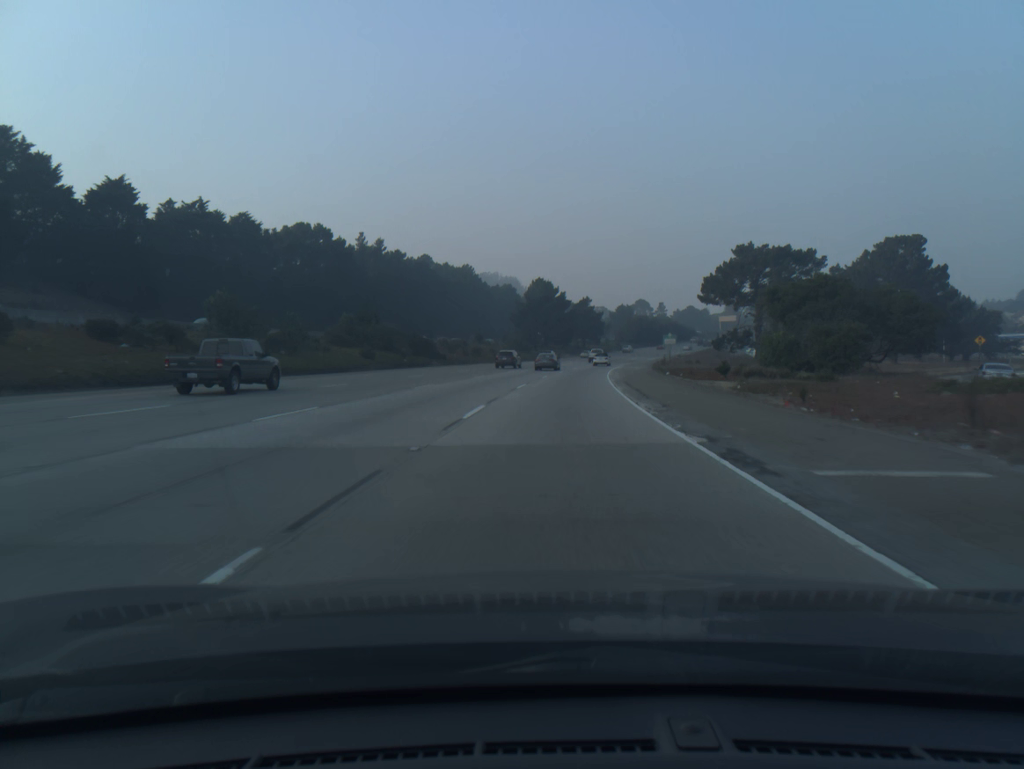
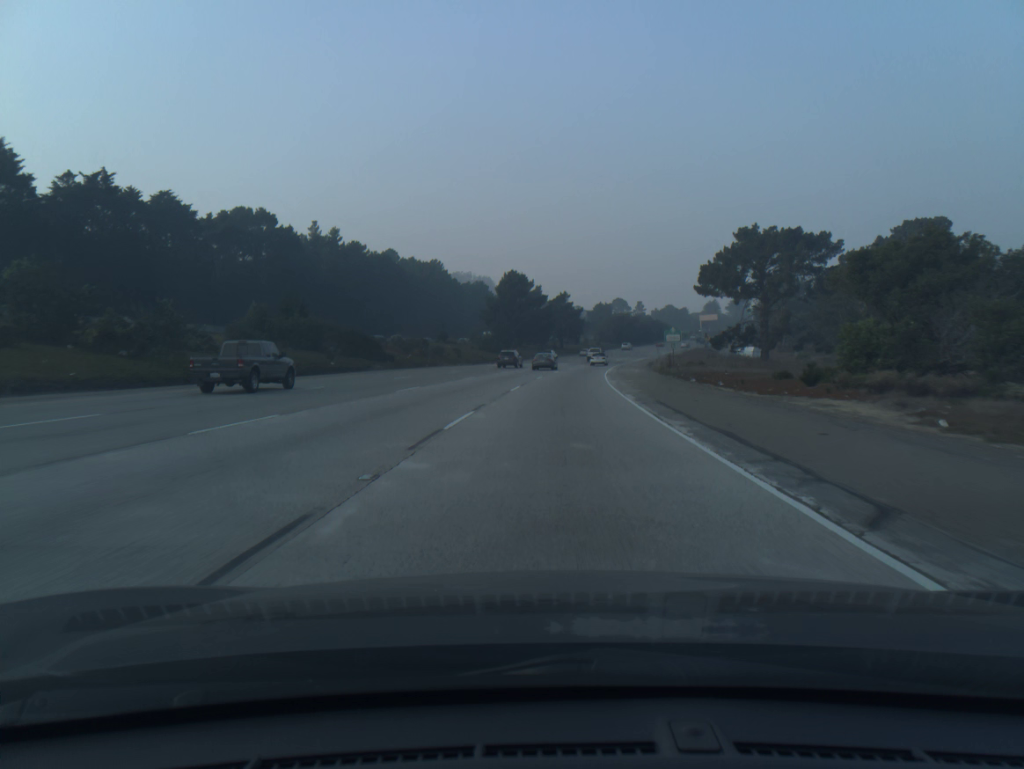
(+0.3, +16.8) m; +2°
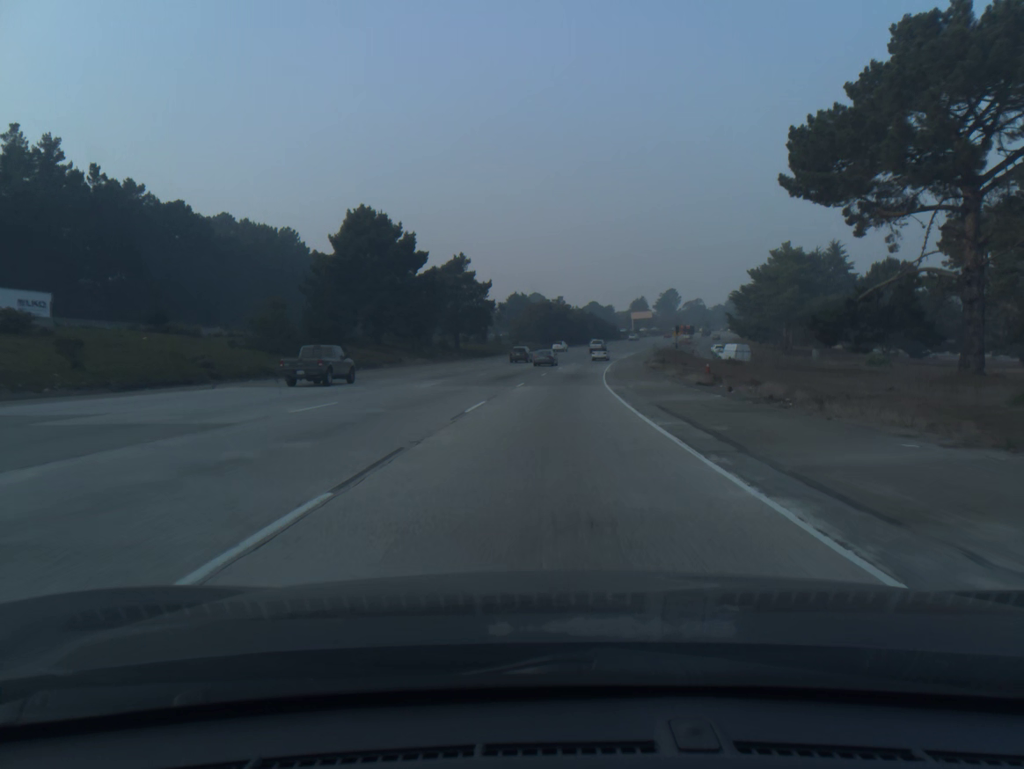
(+3.8, +67.1) m; +6°
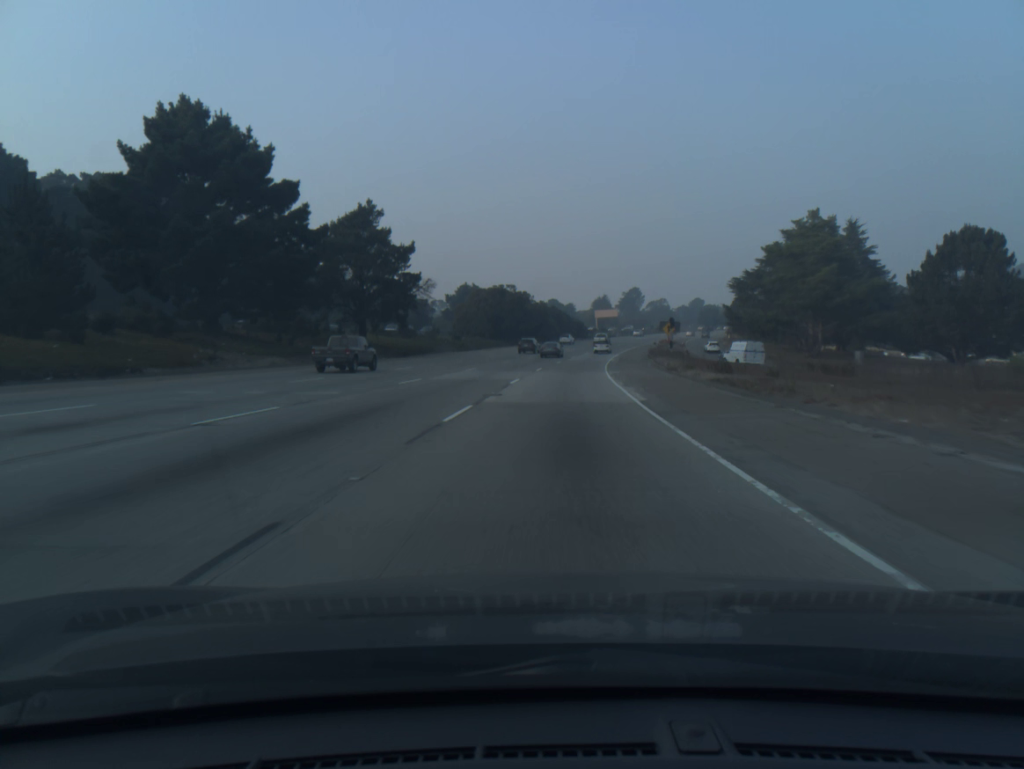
(+0.8, +33.6) m; +3°
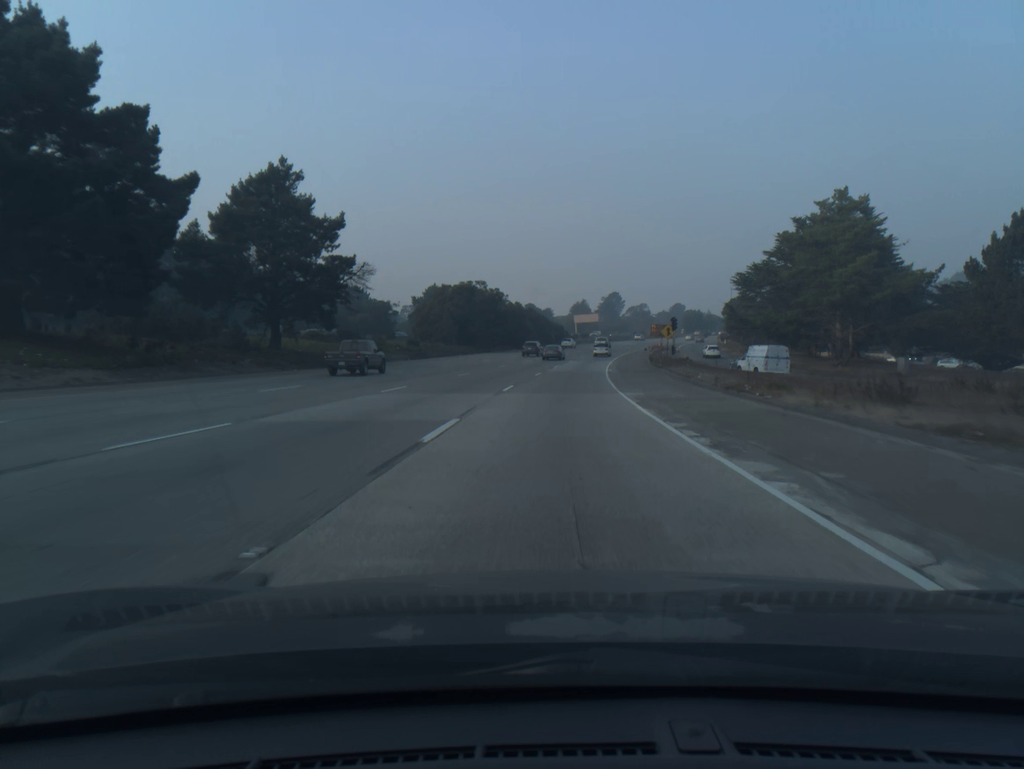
(+0.2, +16.8) m; +2°
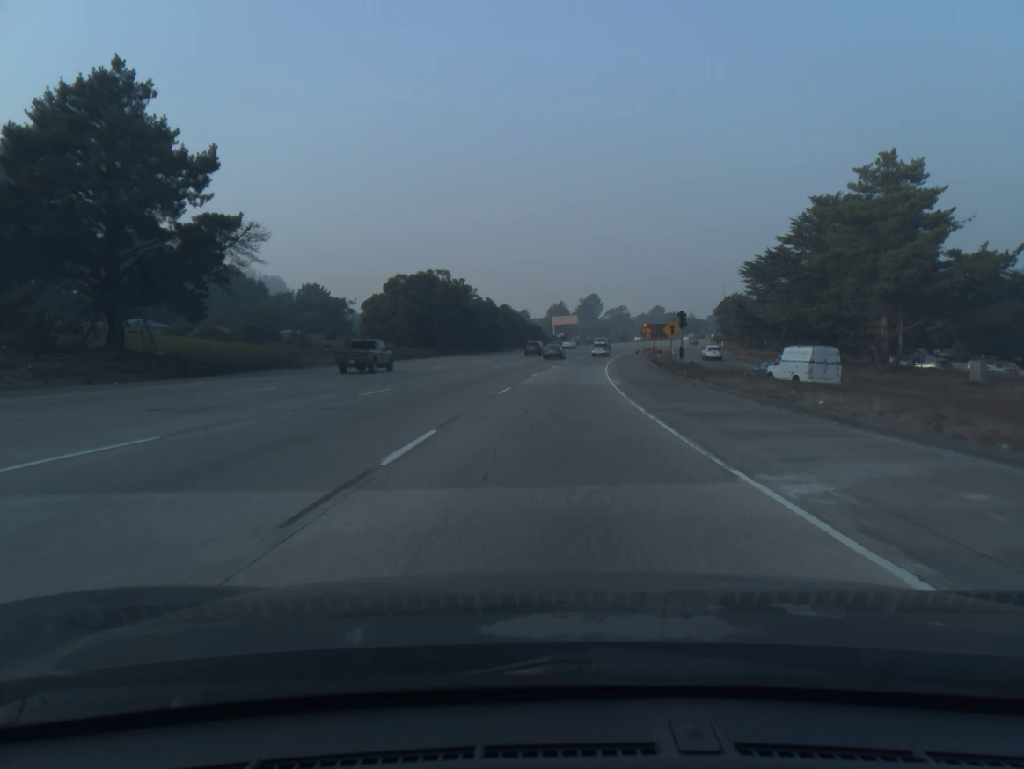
(+0.3, +16.7) m; +2°
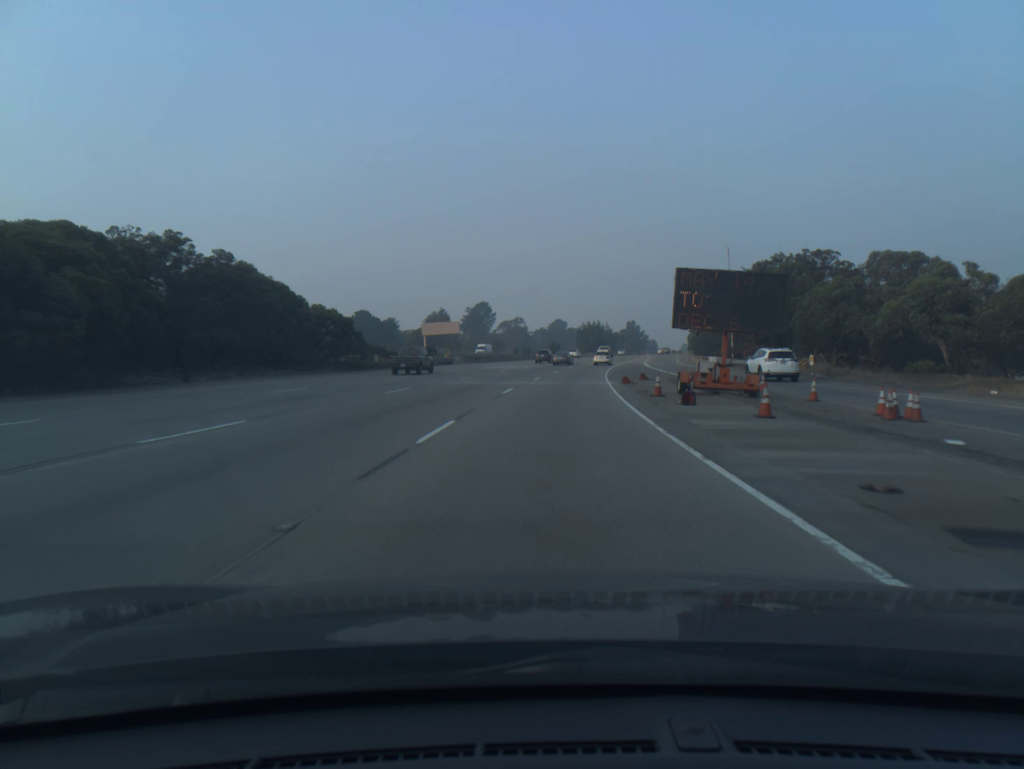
(+6.0, +83.0) m; +8°
